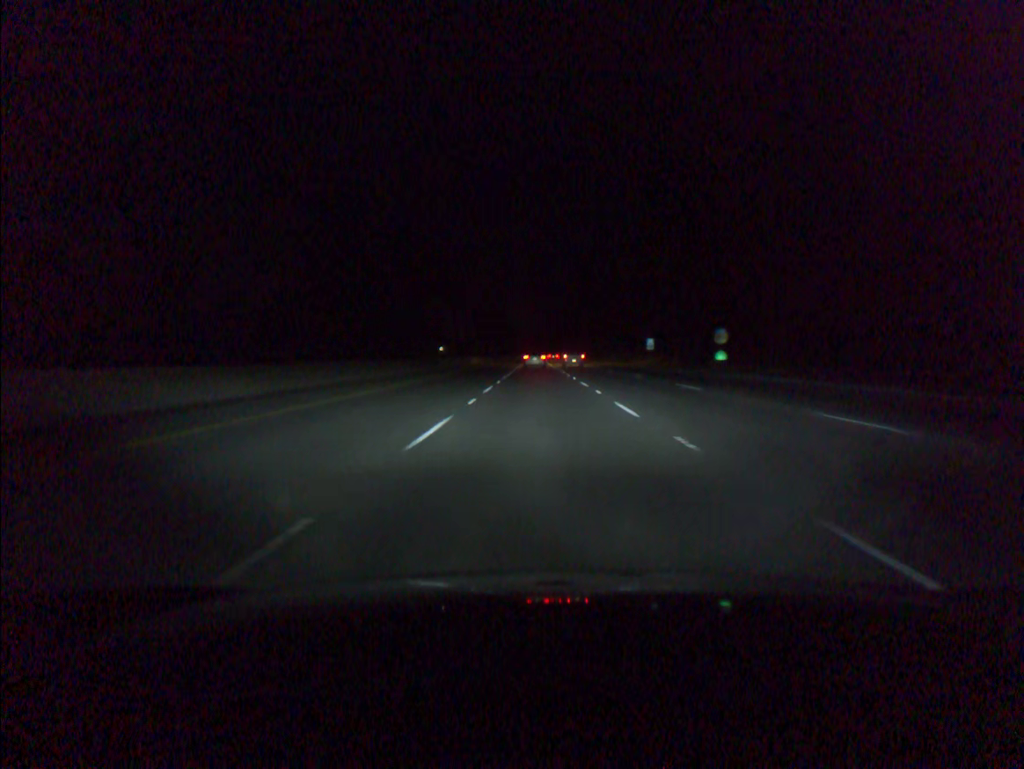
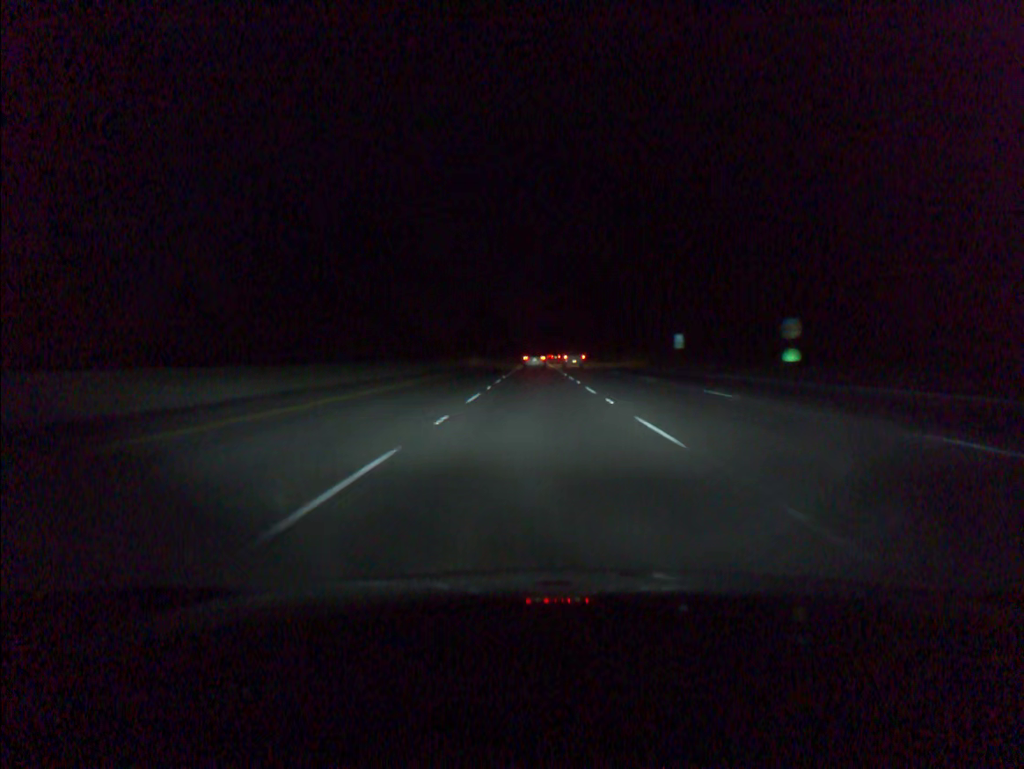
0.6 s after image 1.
(0.0, +19.8) m; 0°
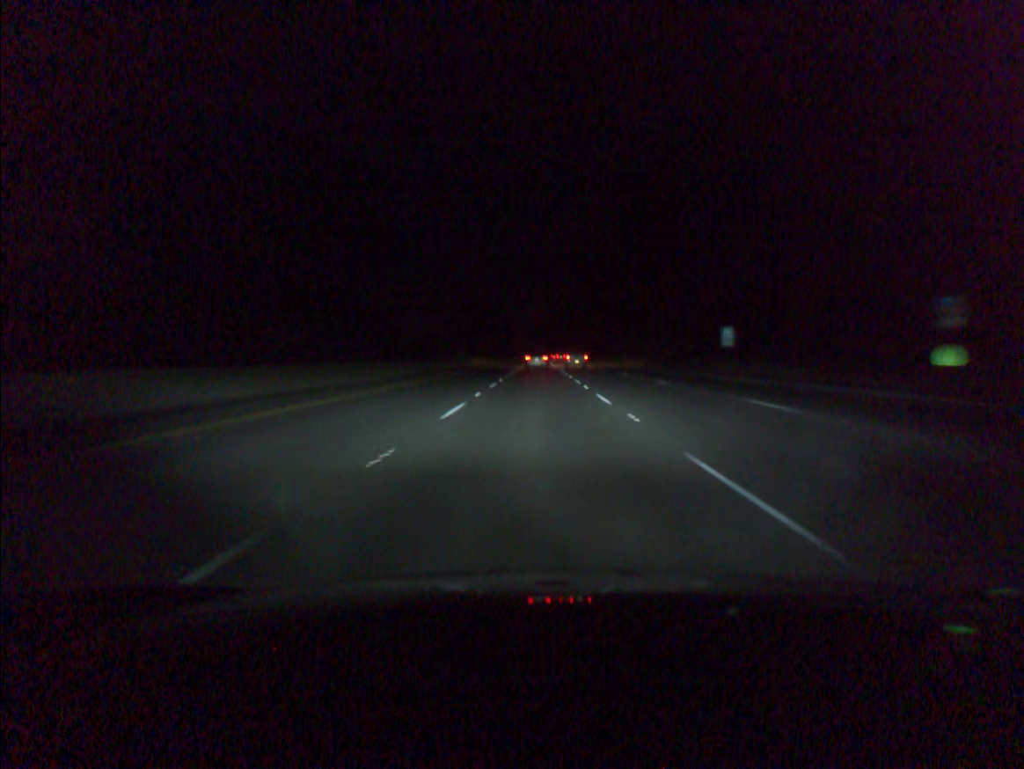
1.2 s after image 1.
(-0.1, +19.7) m; 0°
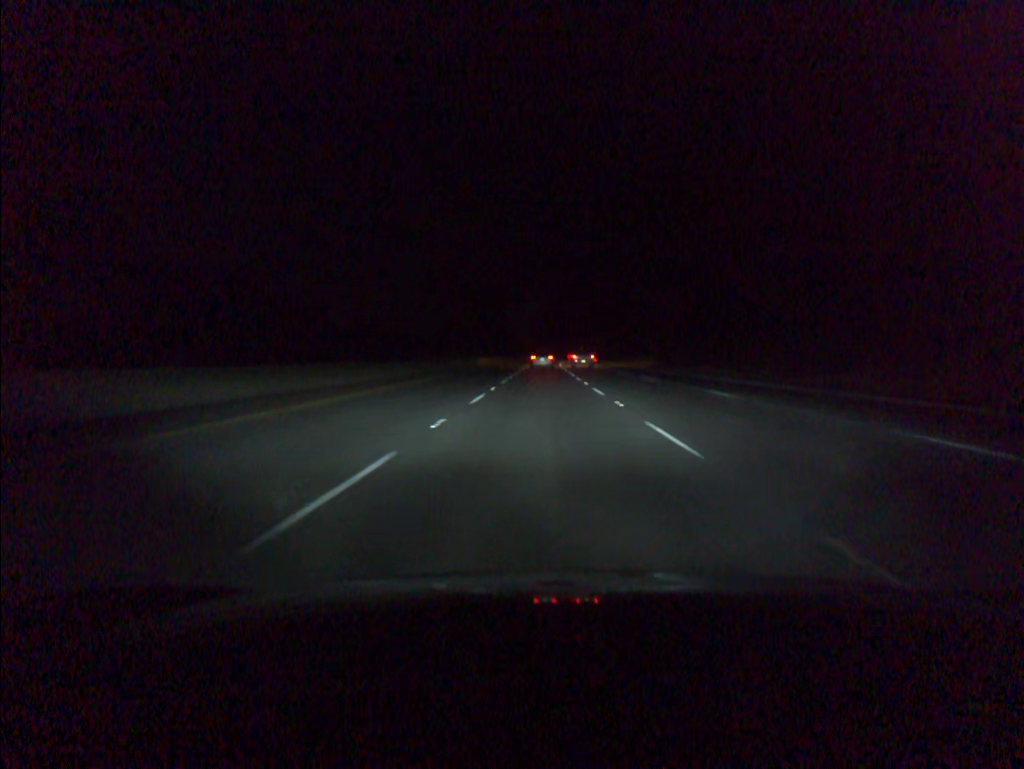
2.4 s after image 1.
(-0.1, +39.3) m; 0°
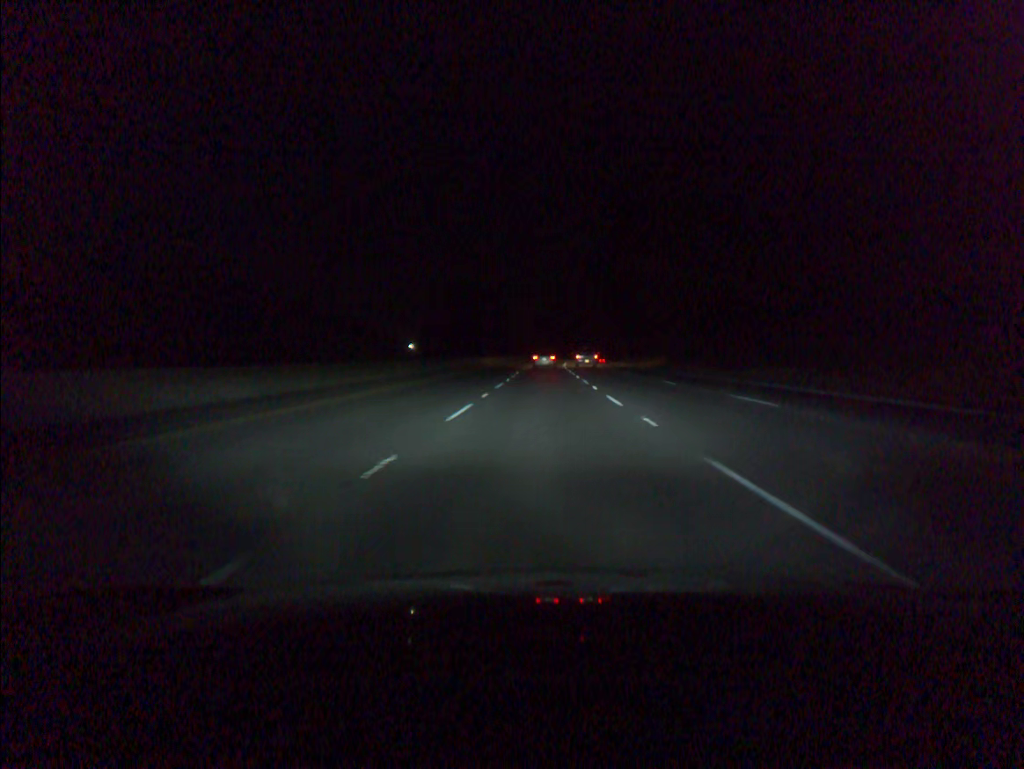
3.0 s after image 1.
(0.0, +19.6) m; 0°
